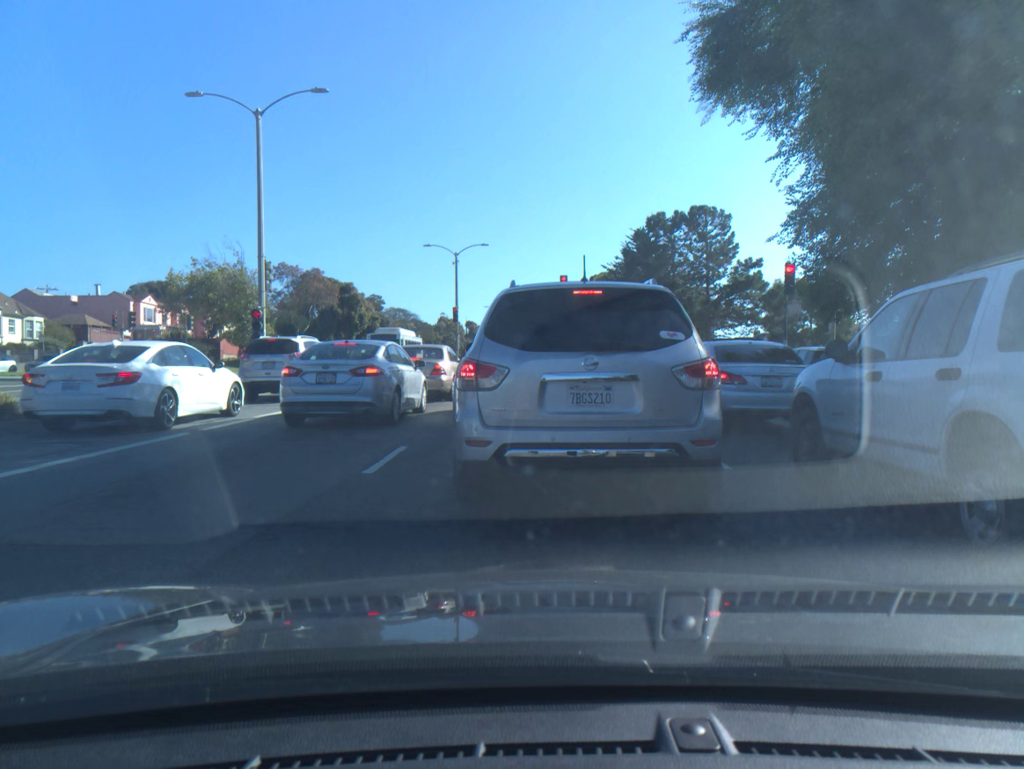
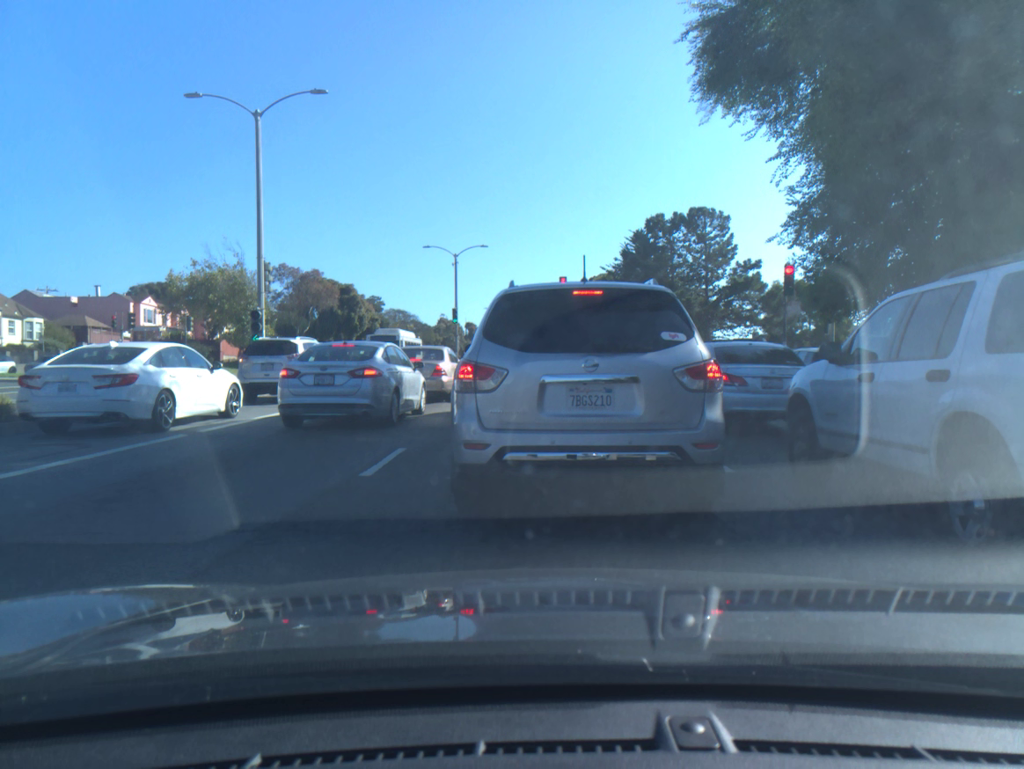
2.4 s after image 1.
(0.0, +0.1) m; 0°
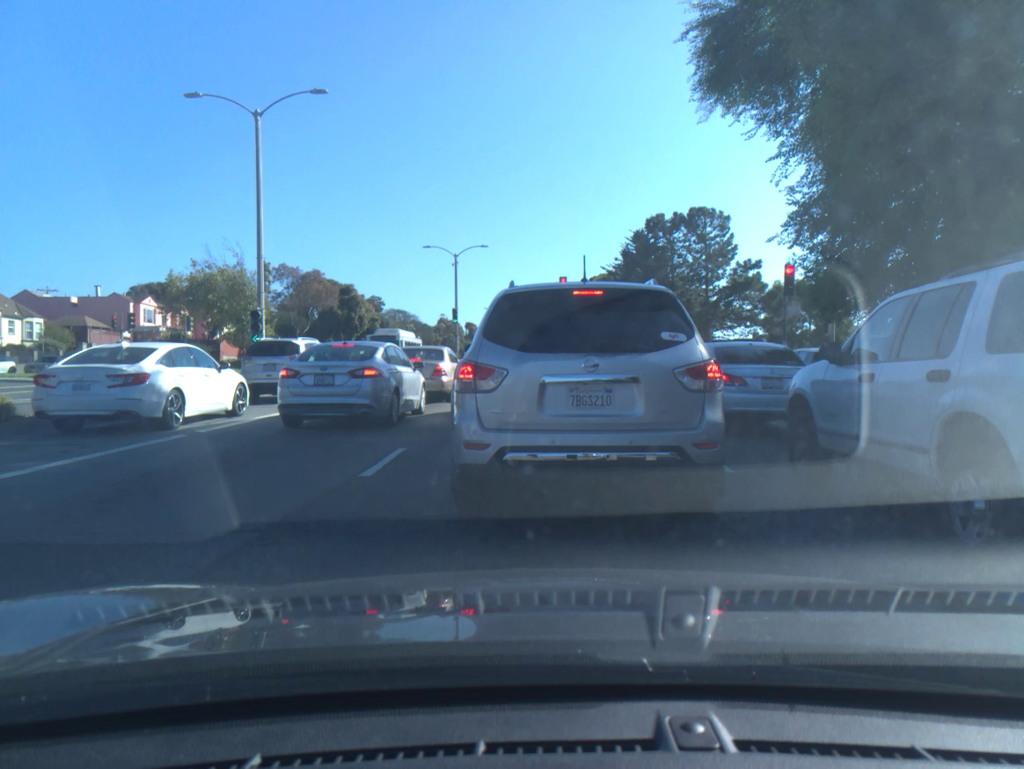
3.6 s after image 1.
(0.0, 0.0) m; 0°
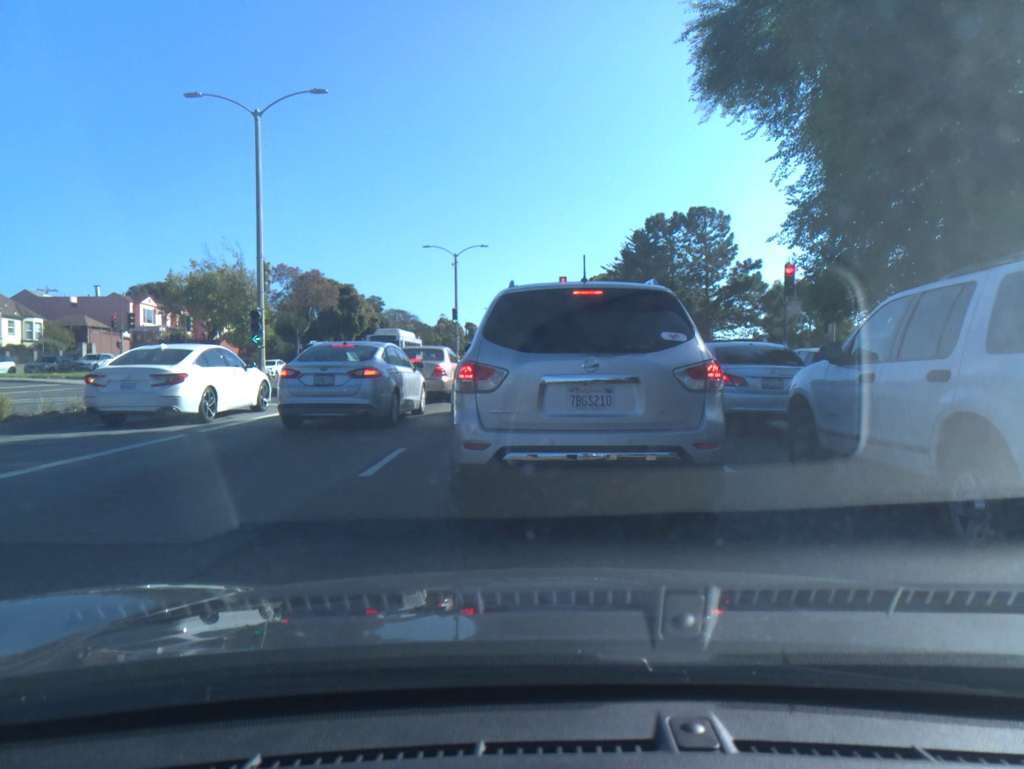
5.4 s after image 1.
(-0.1, 0.0) m; 0°
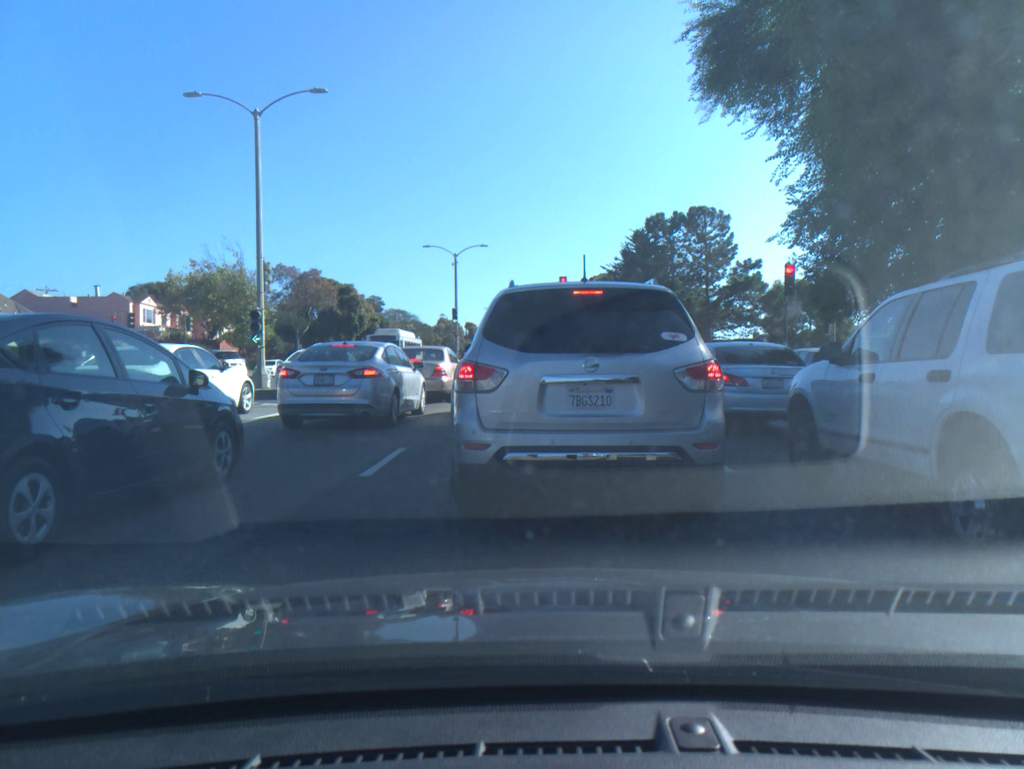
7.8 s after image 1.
(0.0, 0.0) m; 0°
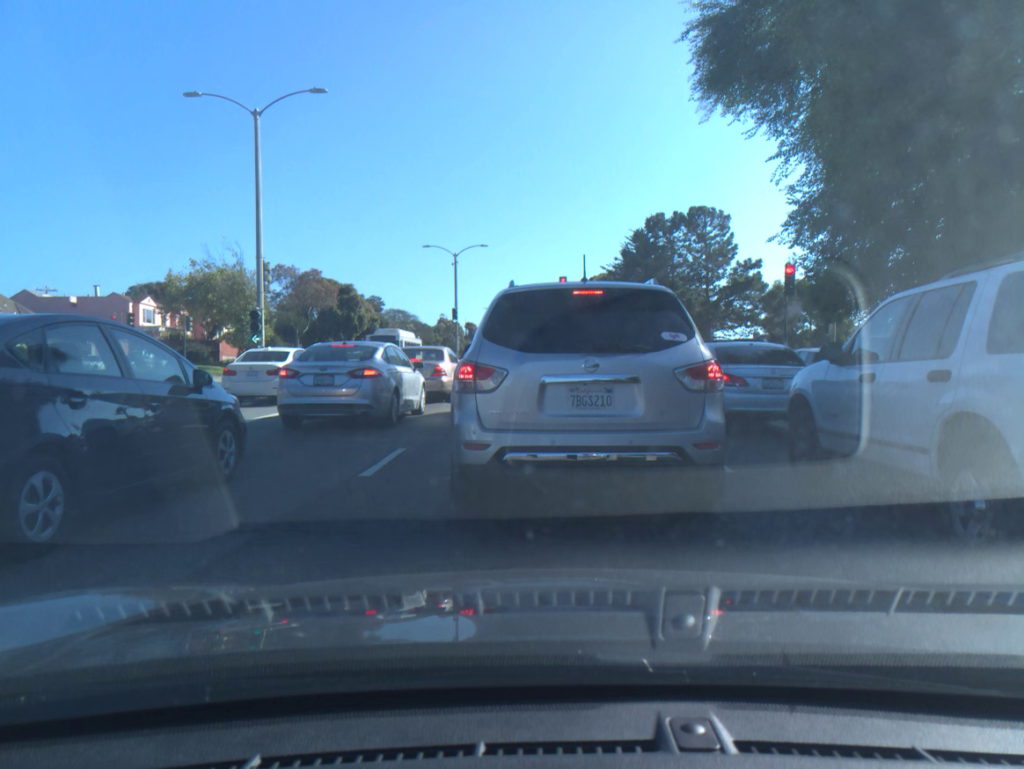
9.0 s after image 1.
(0.0, 0.0) m; 0°
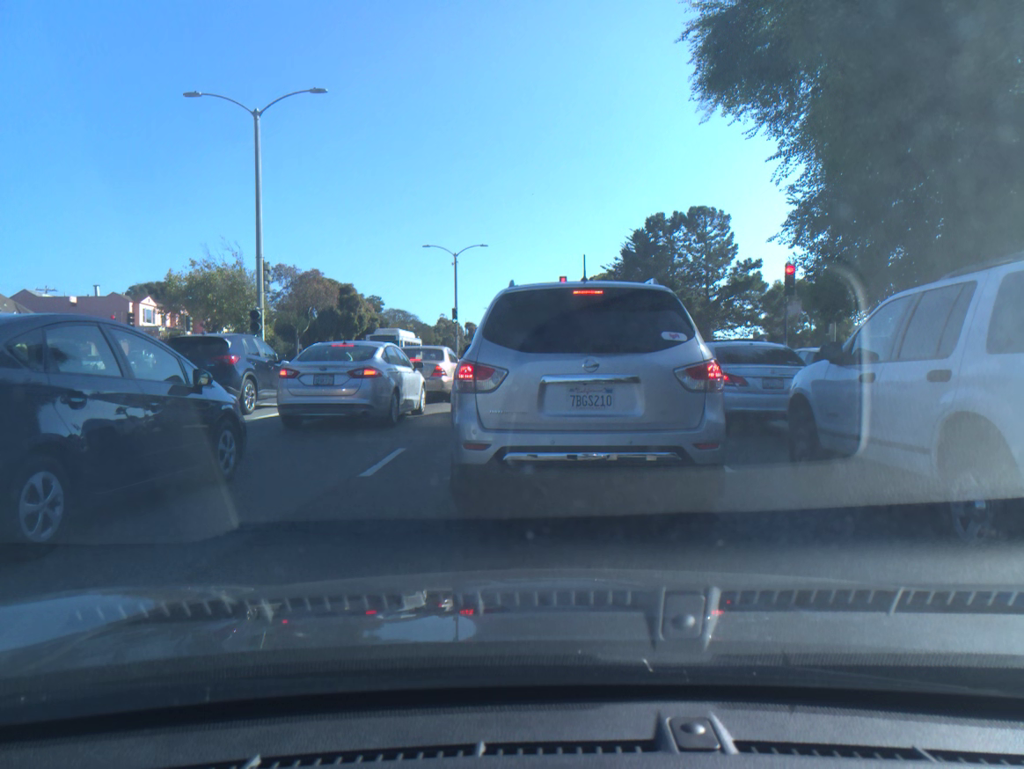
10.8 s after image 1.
(0.0, 0.0) m; 0°
